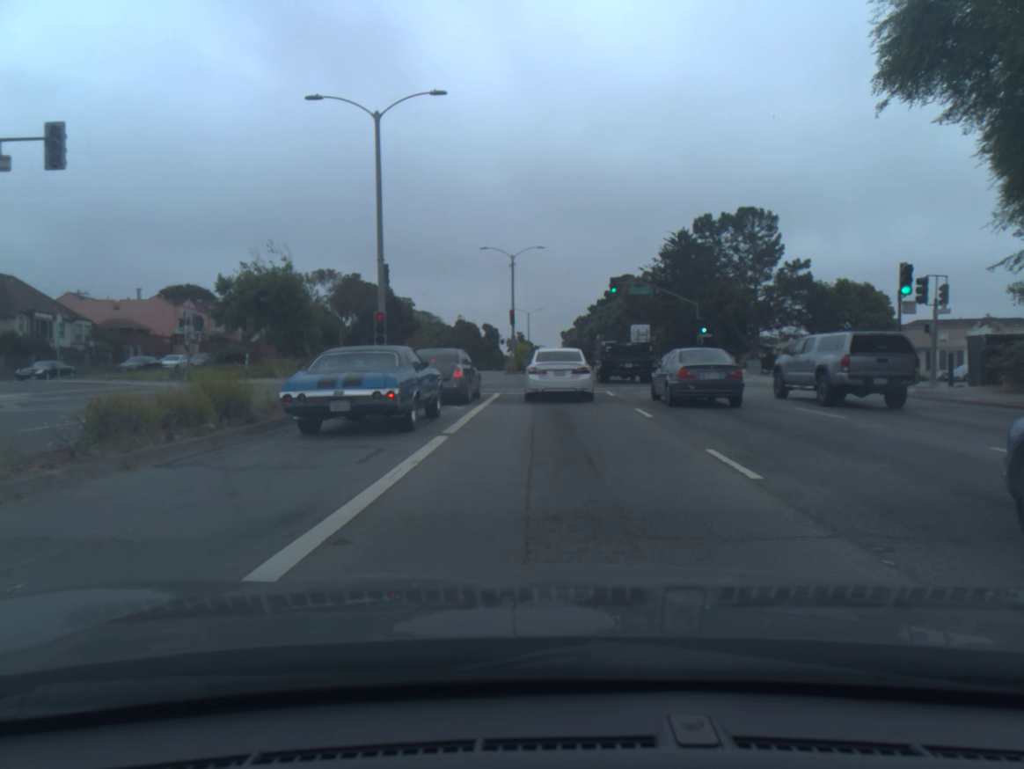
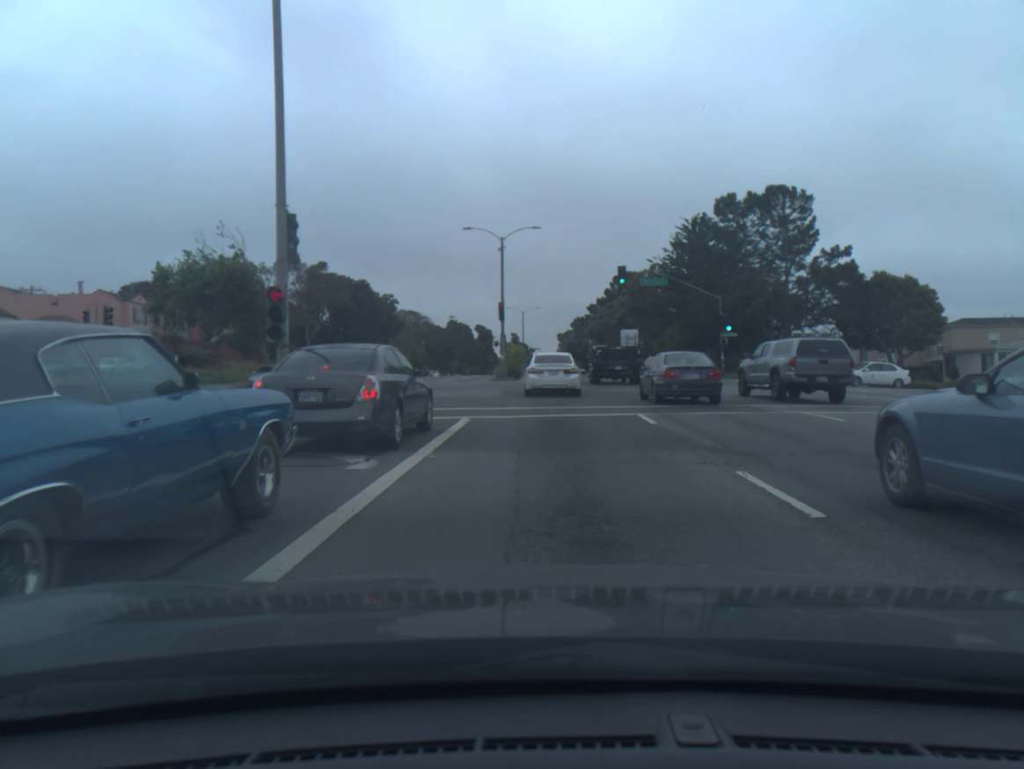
(0.0, +9.5) m; 0°
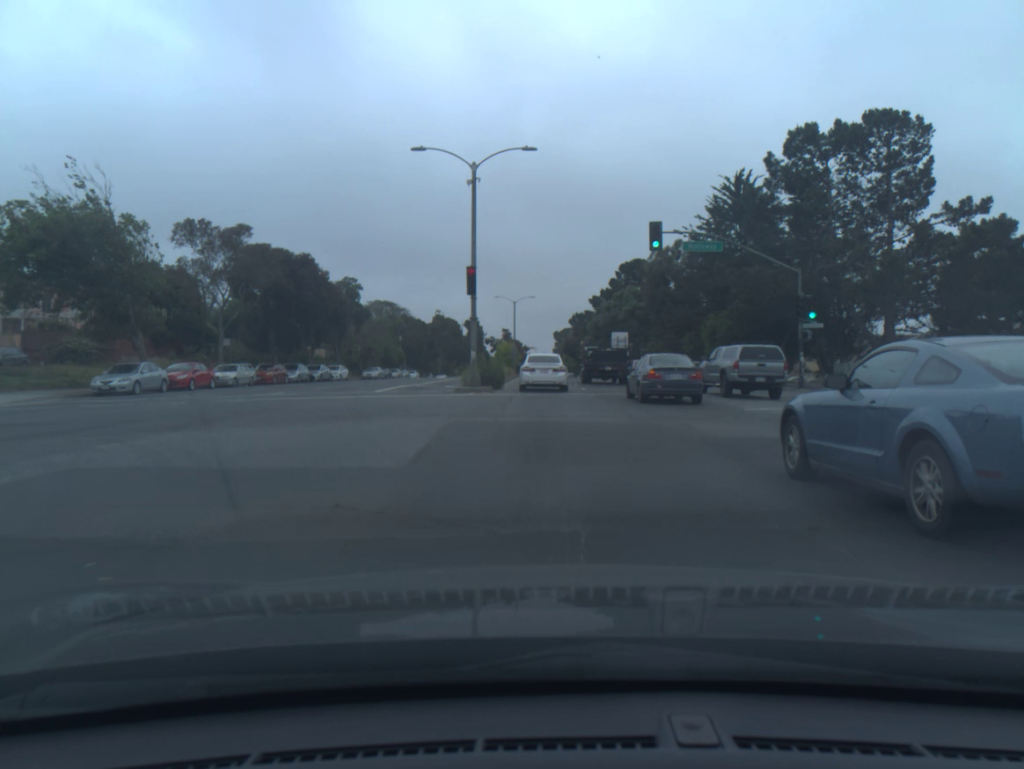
(+0.1, +17.0) m; 0°
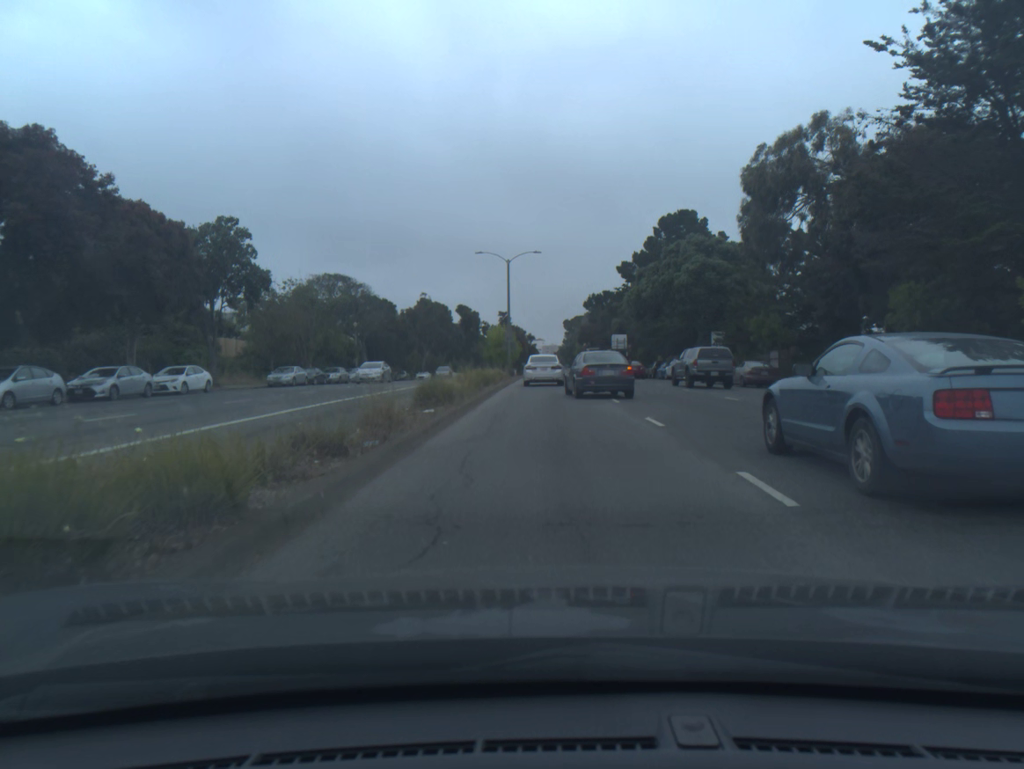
(-0.2, +32.3) m; 0°
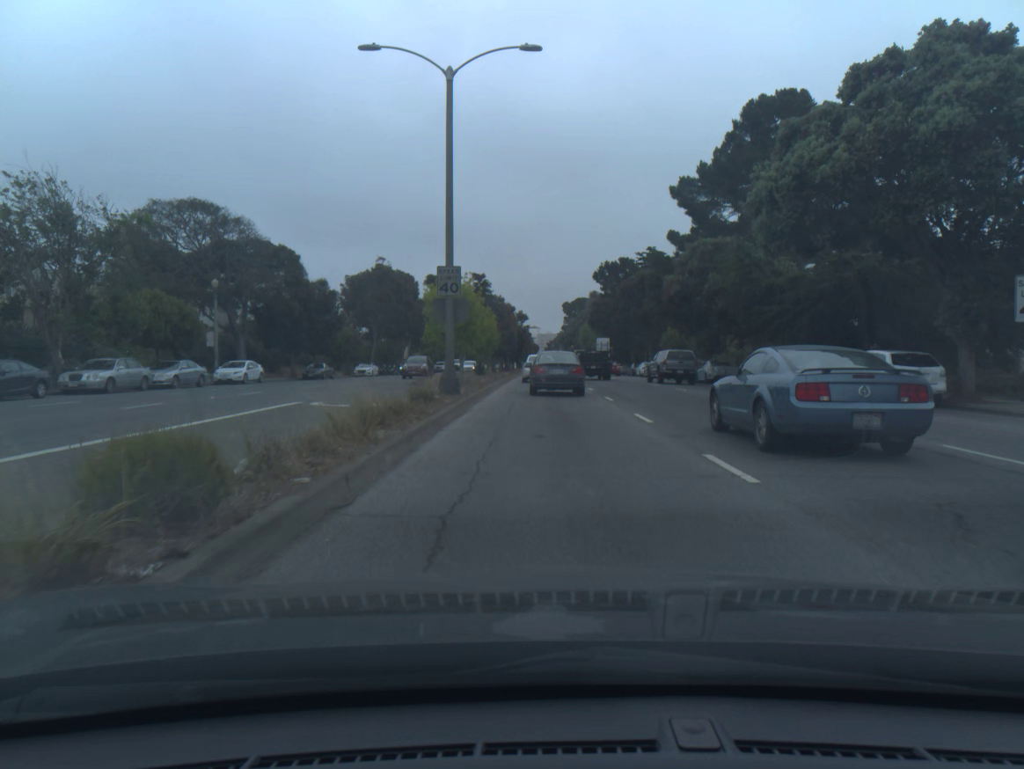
(-0.2, +35.2) m; 0°
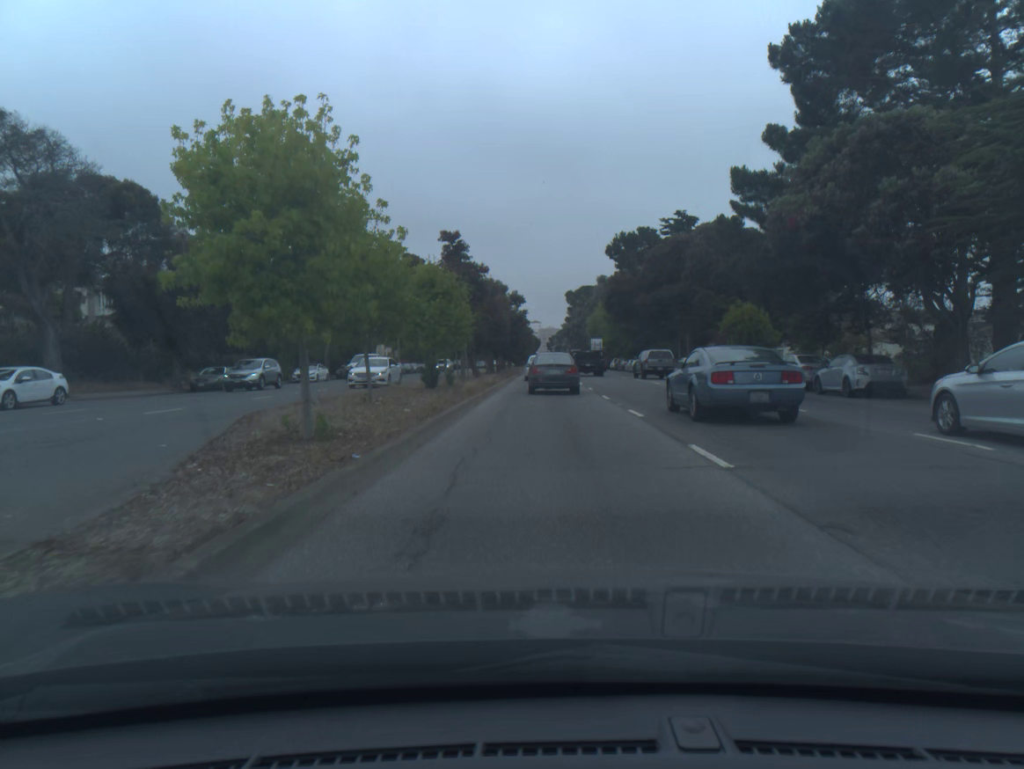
(0.0, +21.2) m; 0°
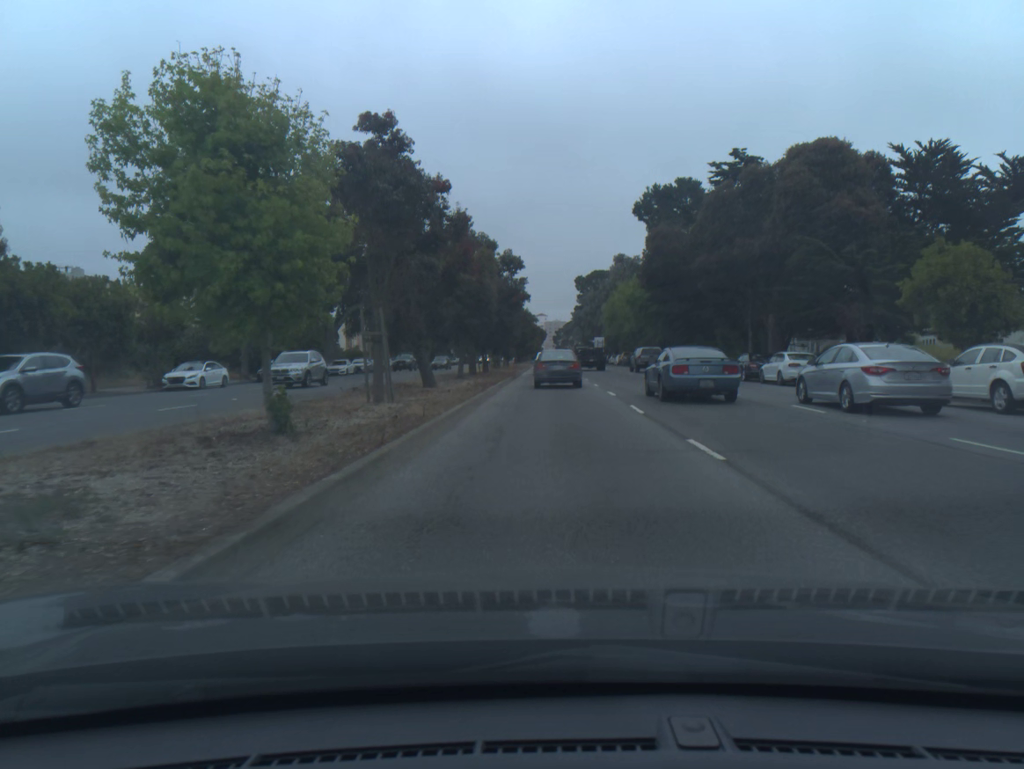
(0.0, +21.6) m; 0°
